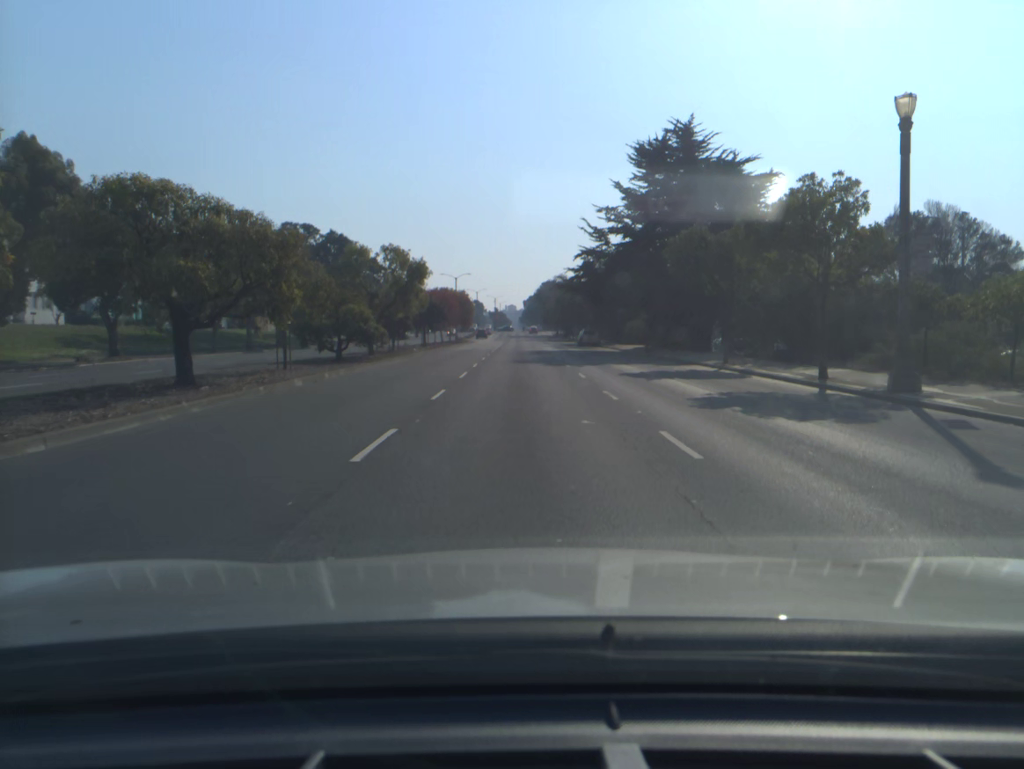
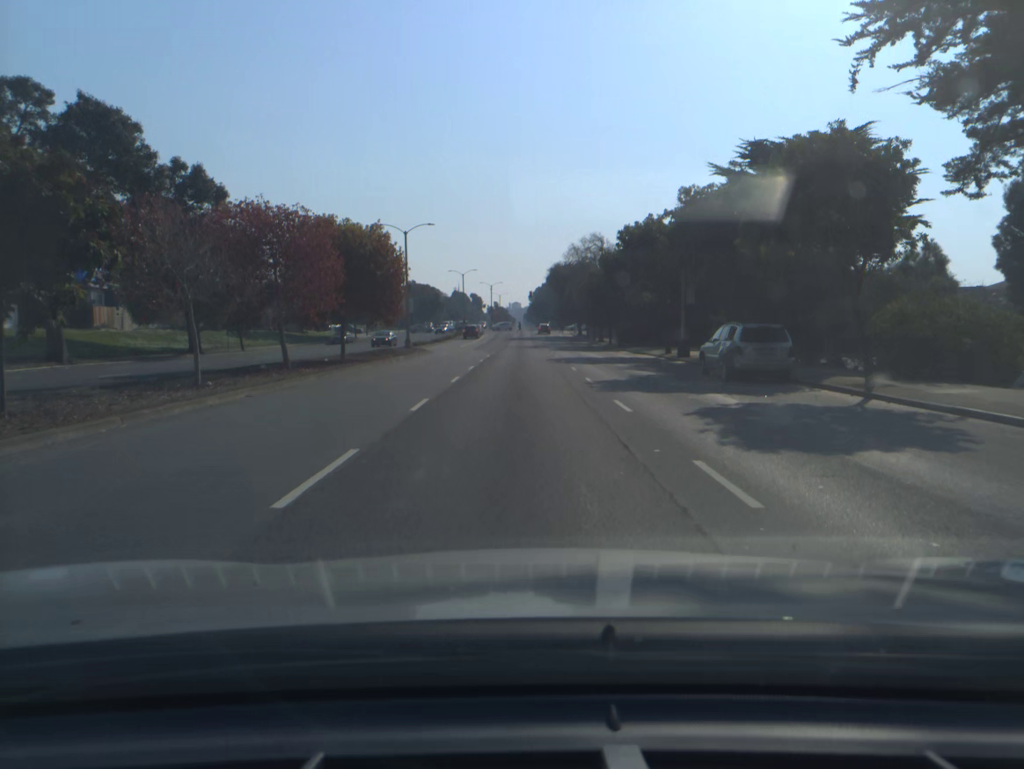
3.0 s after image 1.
(0.0, +53.1) m; 0°
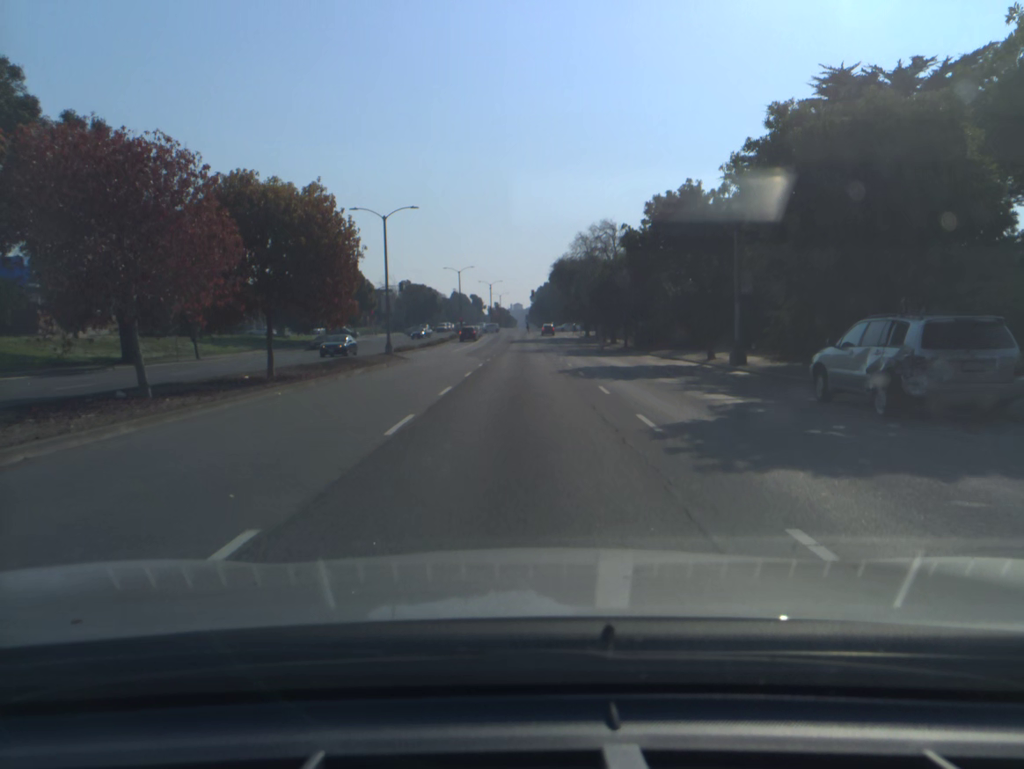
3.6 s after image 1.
(0.0, +10.1) m; 0°
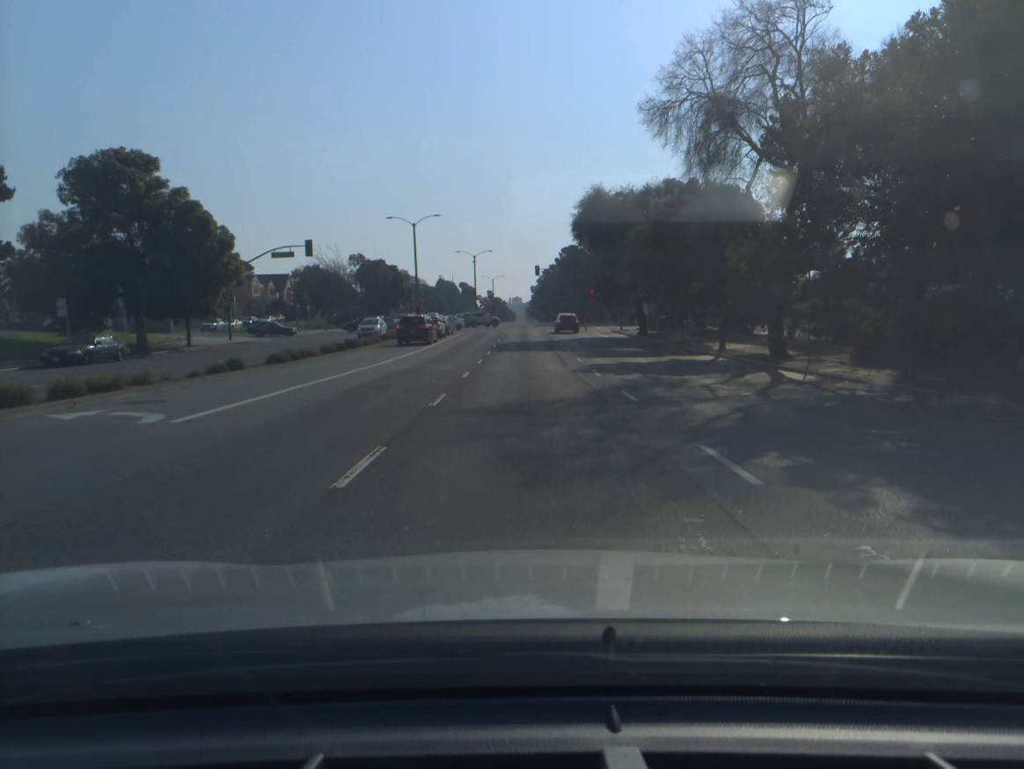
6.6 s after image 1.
(-0.1, +46.9) m; 0°
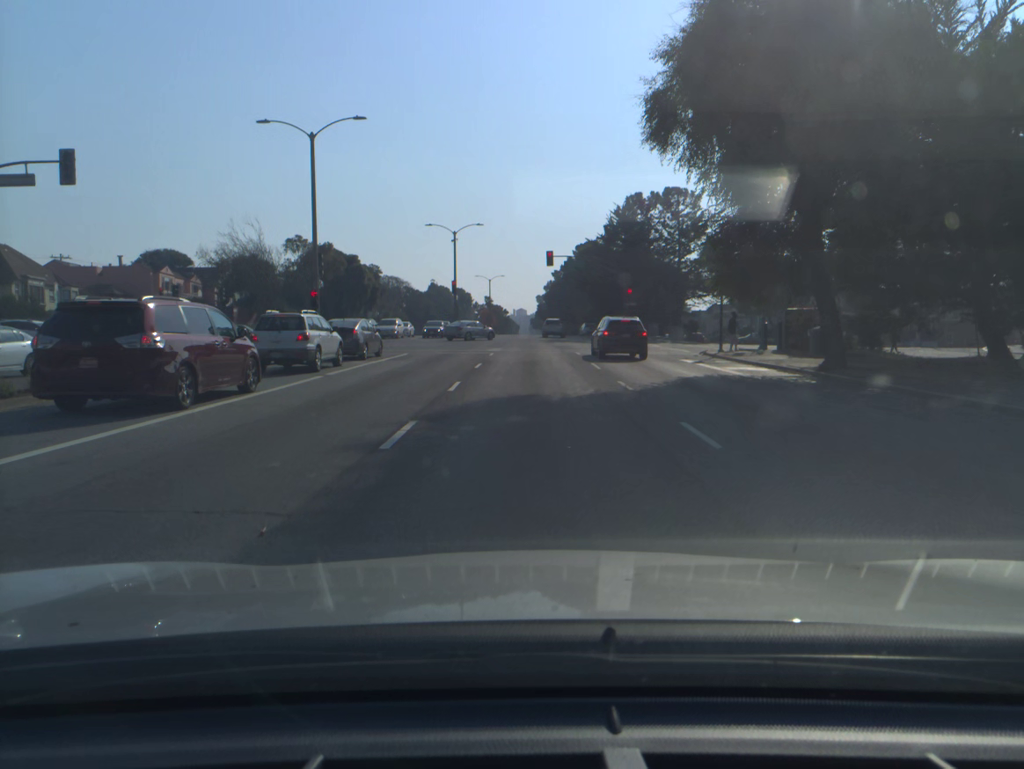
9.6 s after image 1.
(0.0, +34.4) m; 0°
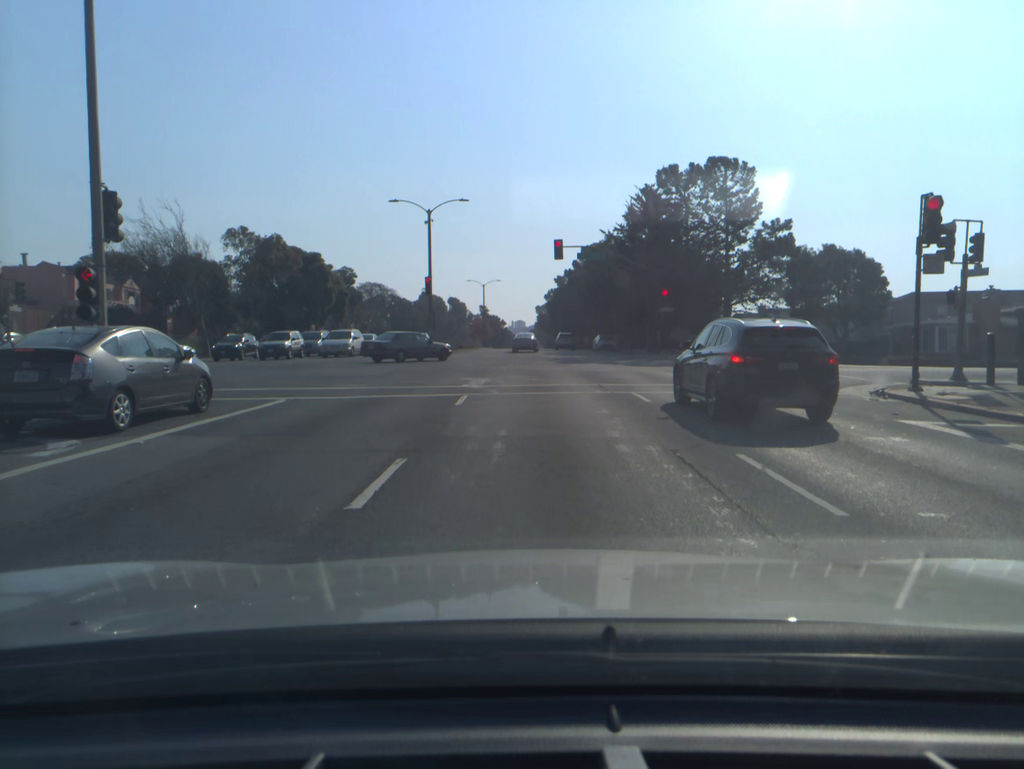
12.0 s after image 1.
(-0.1, +17.8) m; +1°
